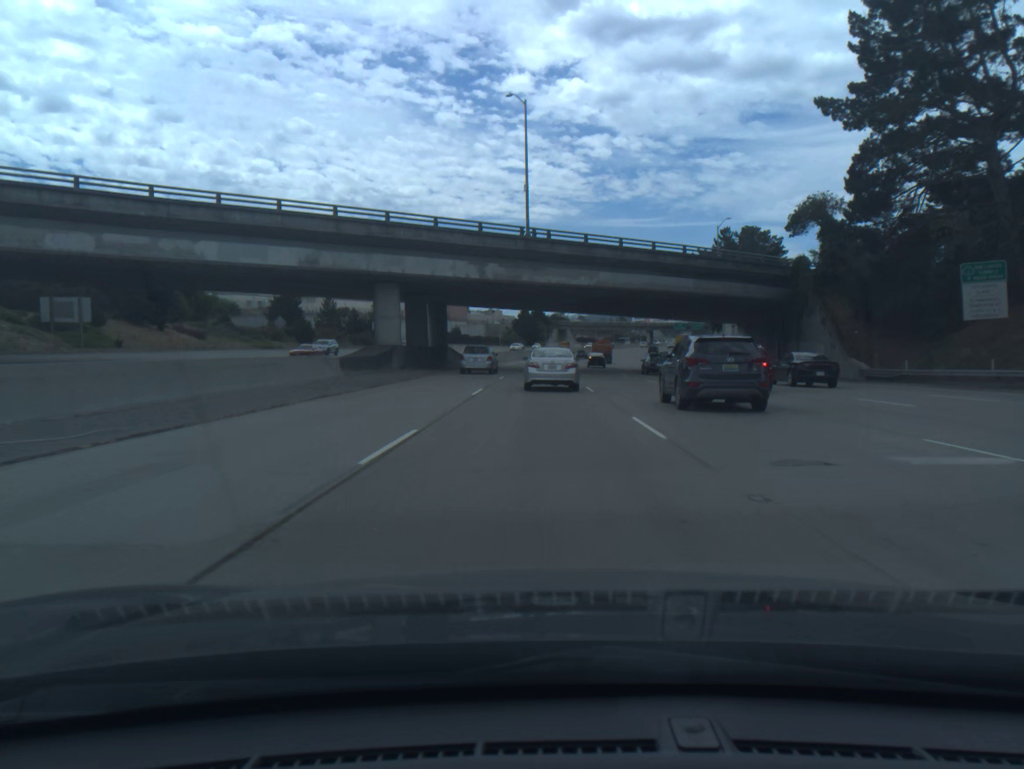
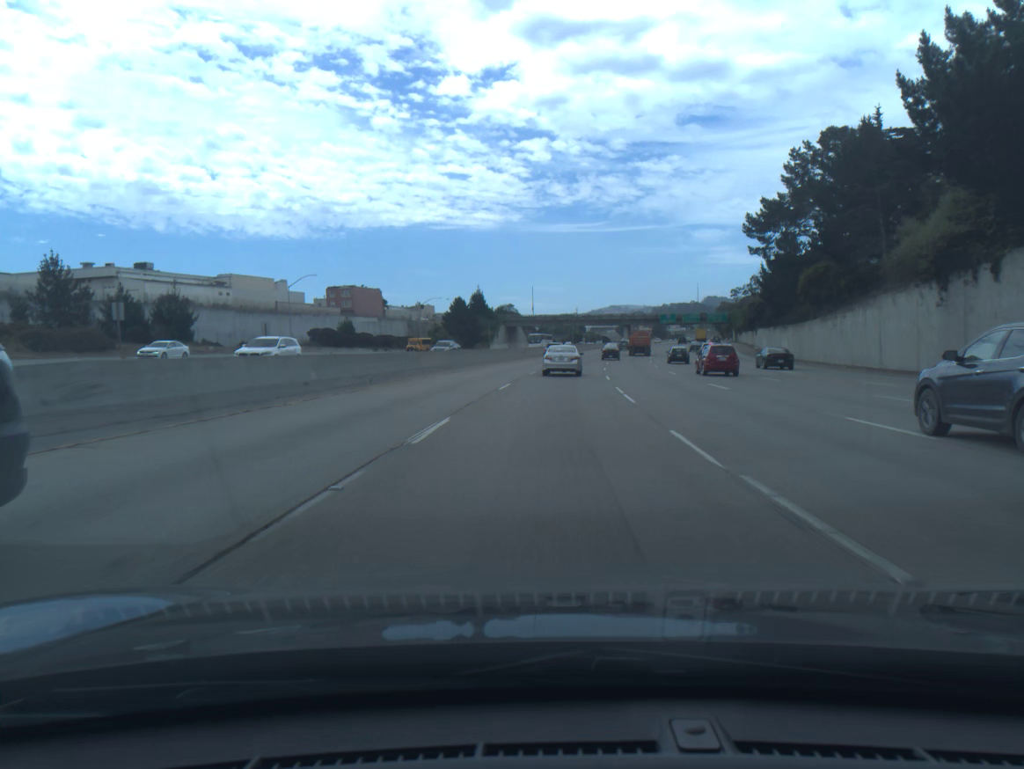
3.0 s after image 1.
(+1.2, +75.6) m; +4°
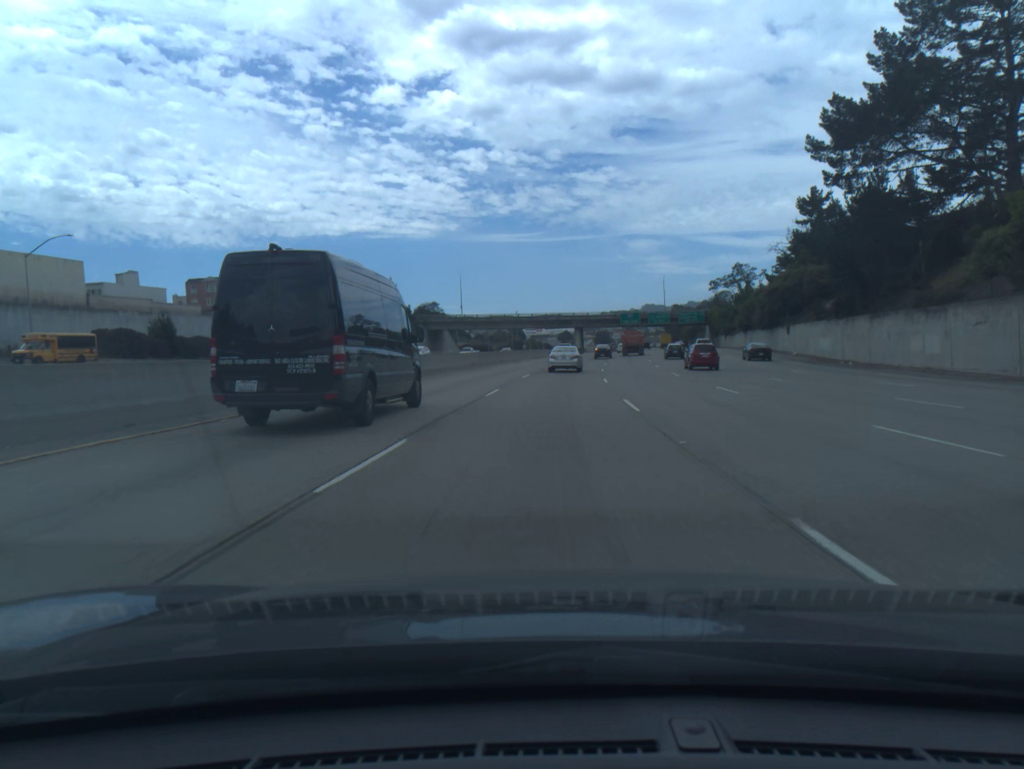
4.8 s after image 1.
(+1.8, +46.4) m; +4°
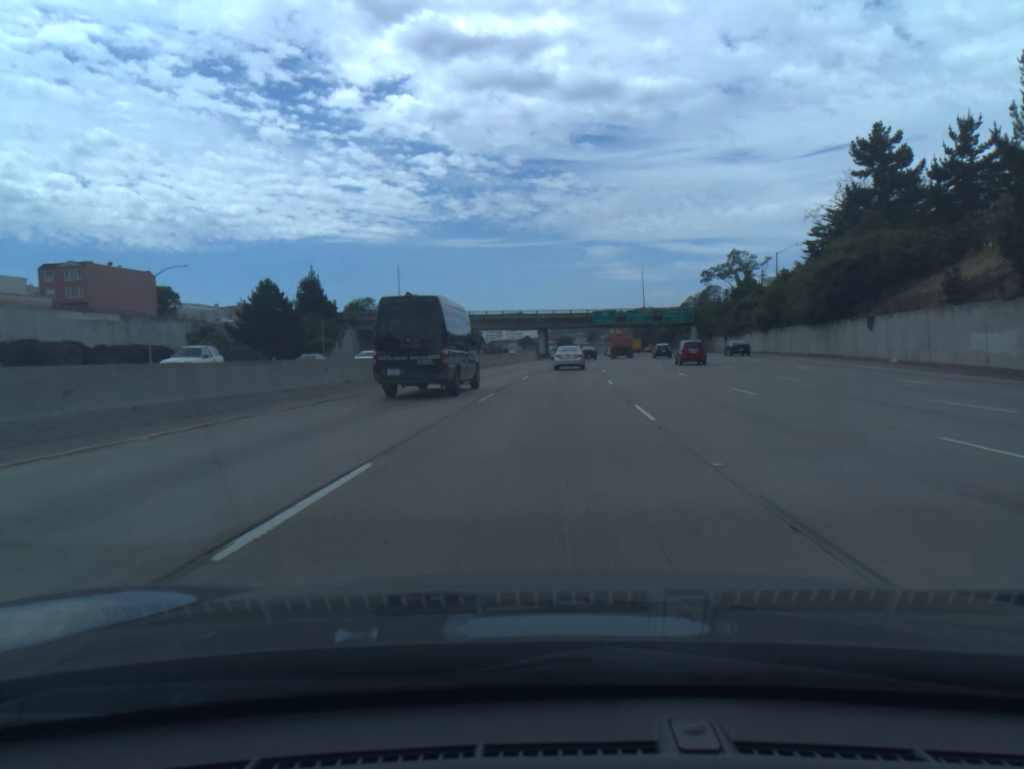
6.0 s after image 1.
(+0.8, +31.4) m; +3°
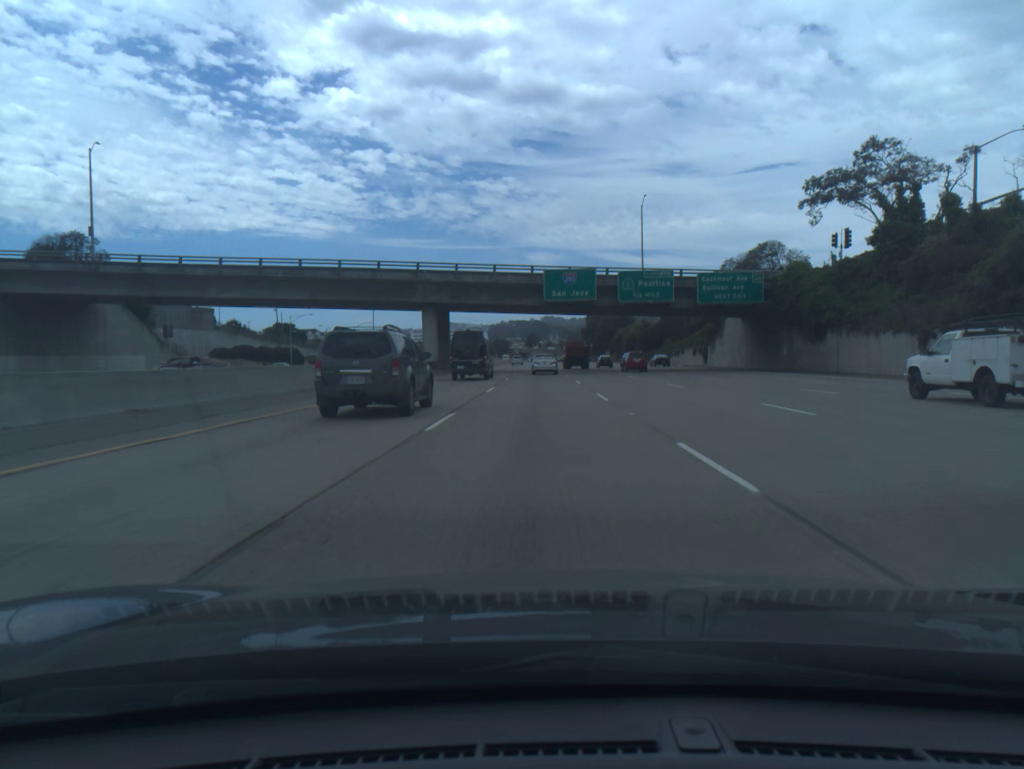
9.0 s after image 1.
(+4.2, +79.8) m; +5°
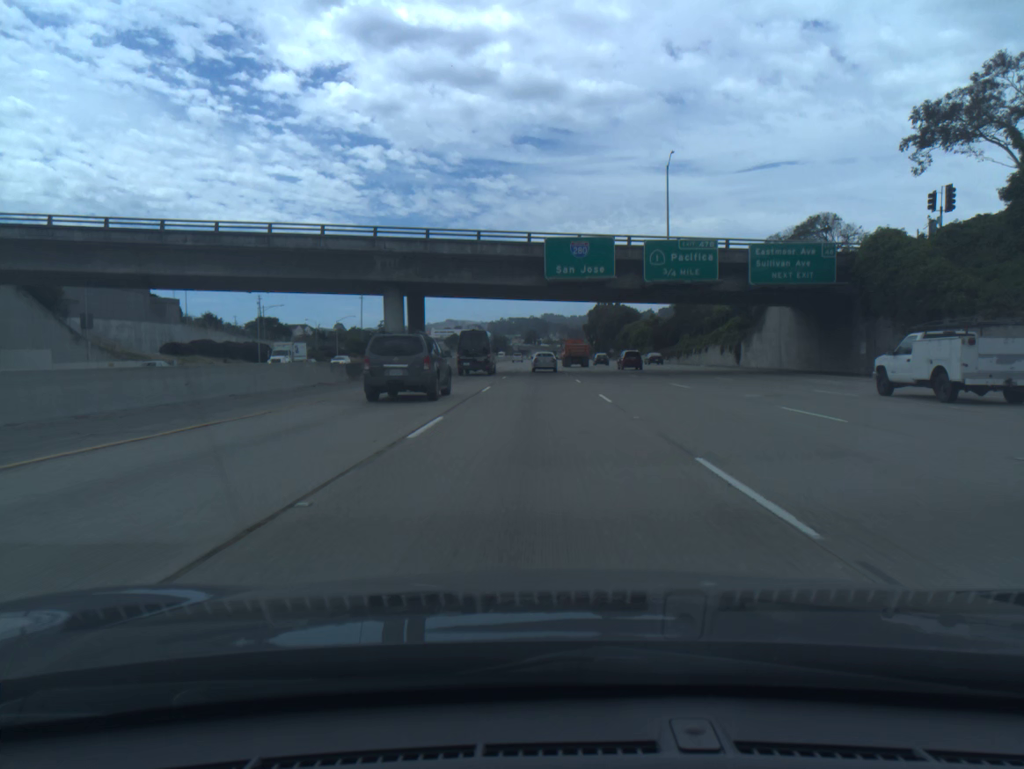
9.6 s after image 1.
(0.0, +16.2) m; 0°
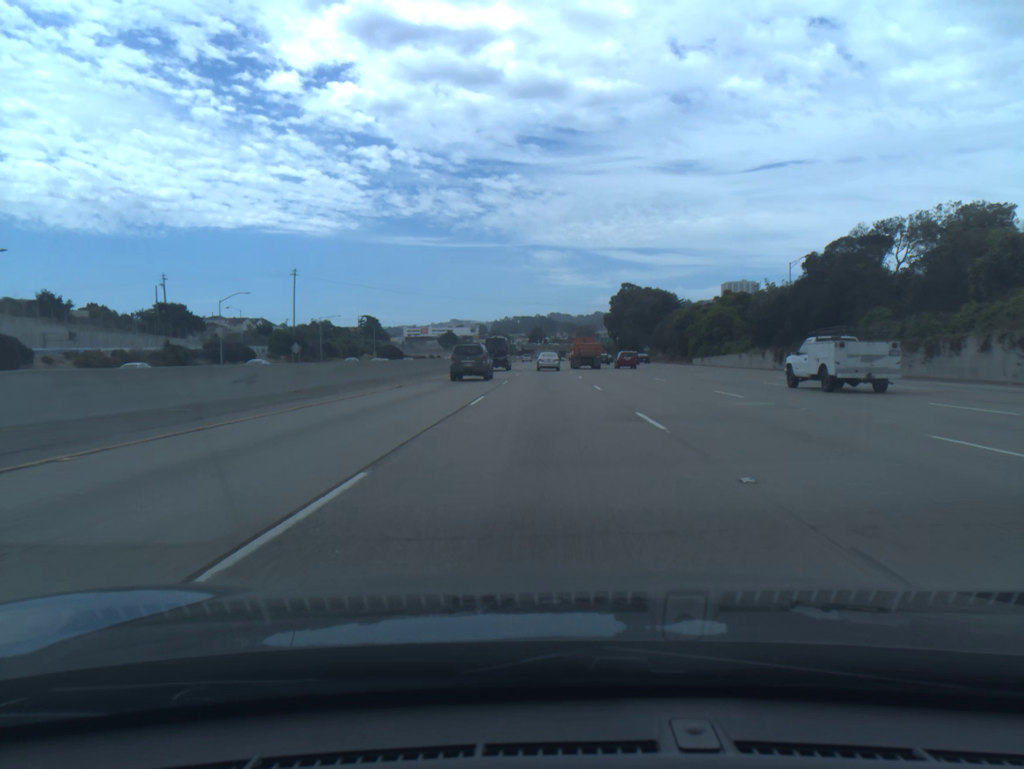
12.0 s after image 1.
(-0.3, +65.9) m; 0°
